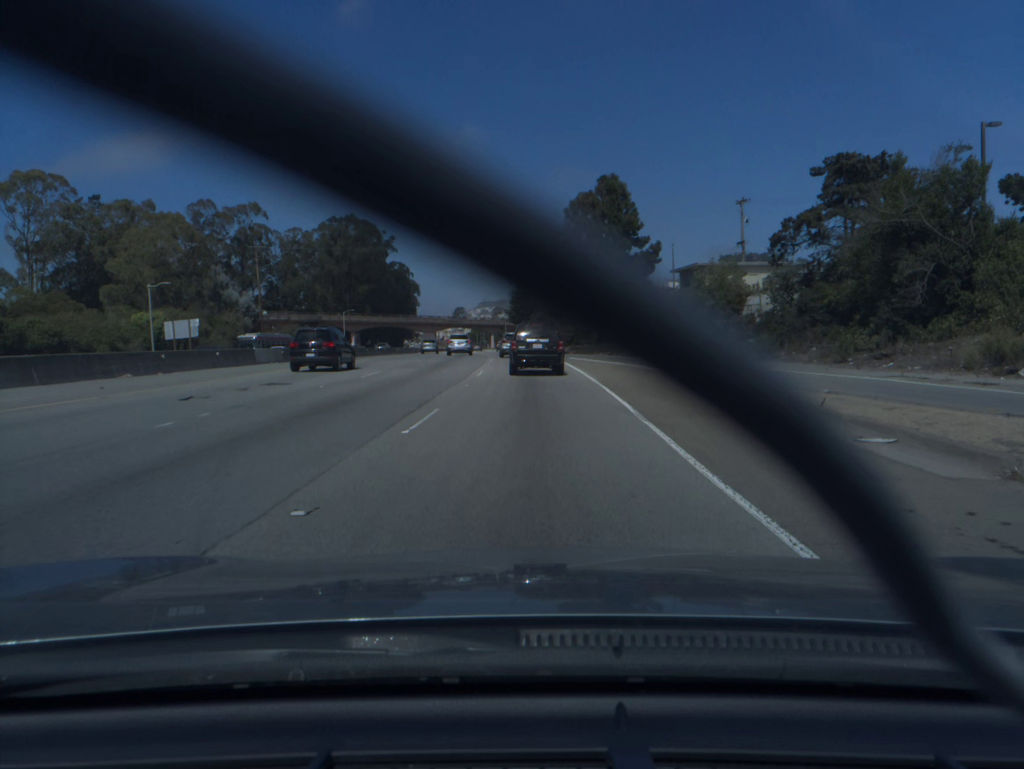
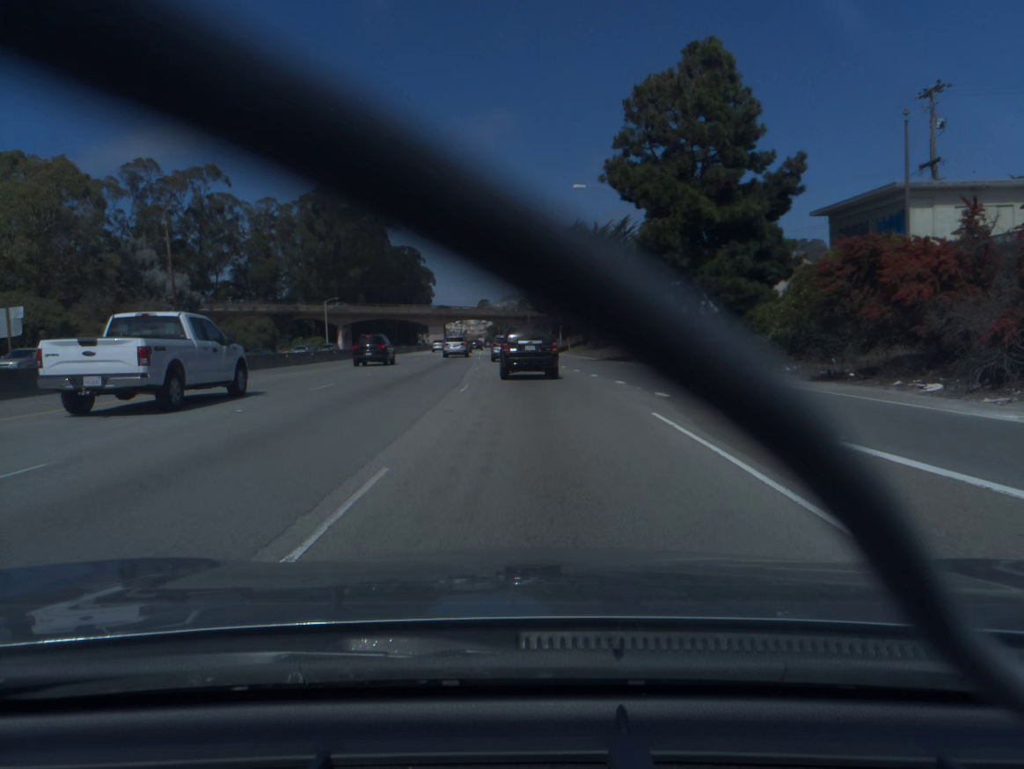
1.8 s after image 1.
(-0.5, +35.5) m; -2°
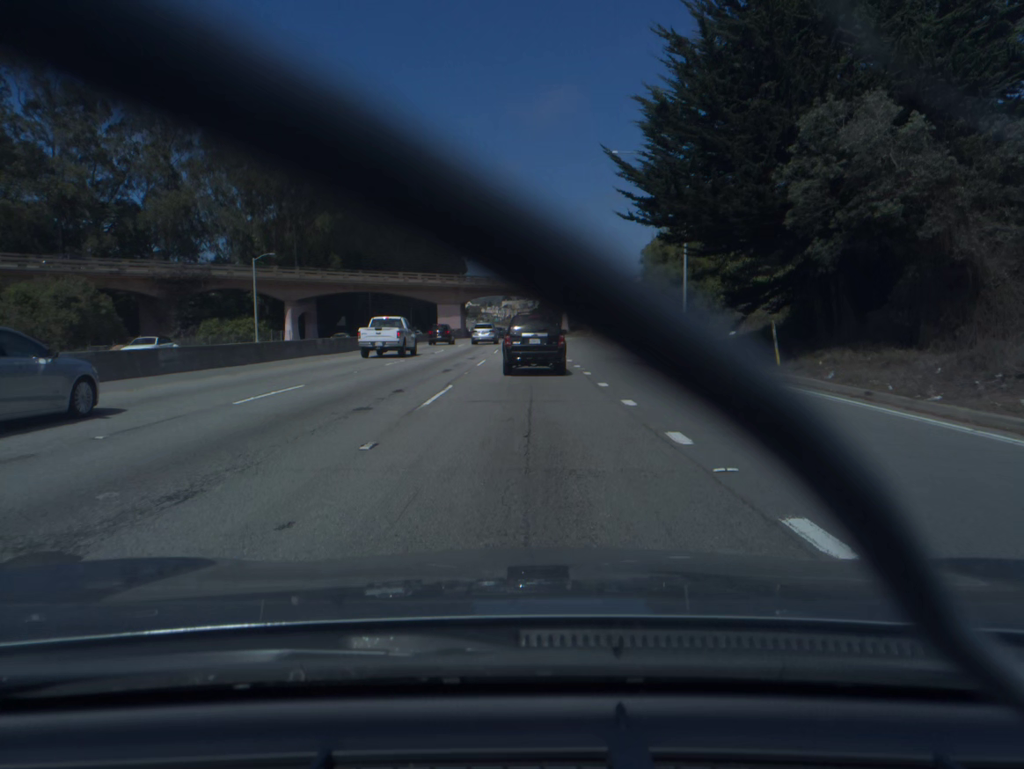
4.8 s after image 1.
(-2.1, +57.9) m; -3°
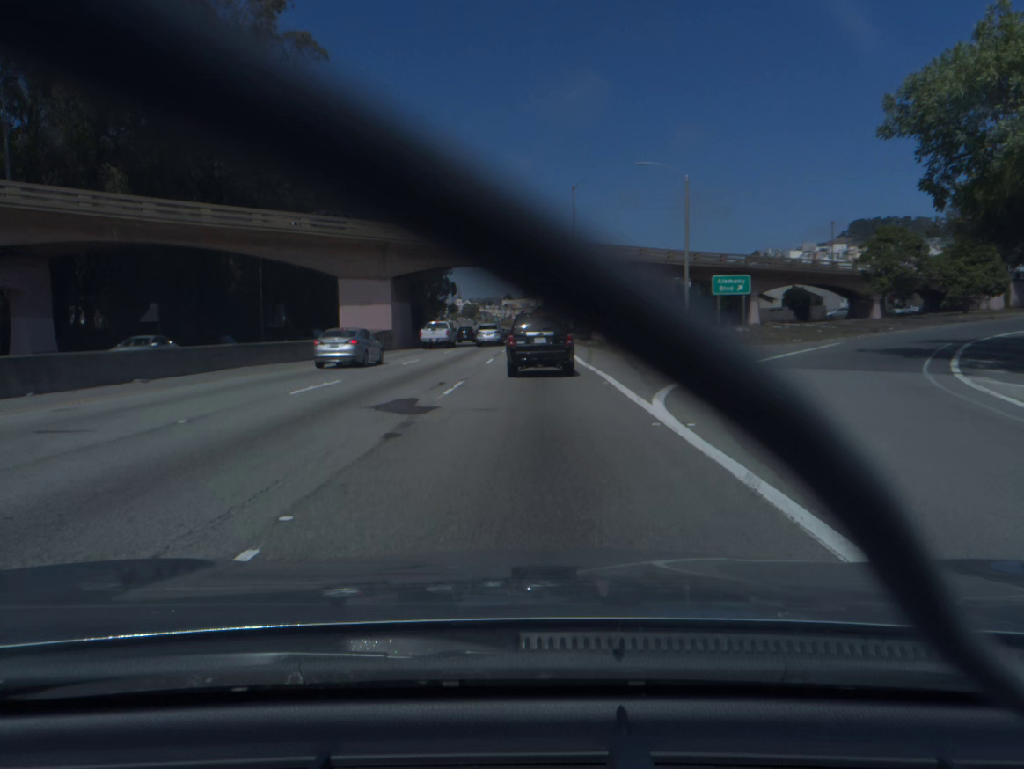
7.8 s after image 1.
(-0.4, +57.1) m; 0°
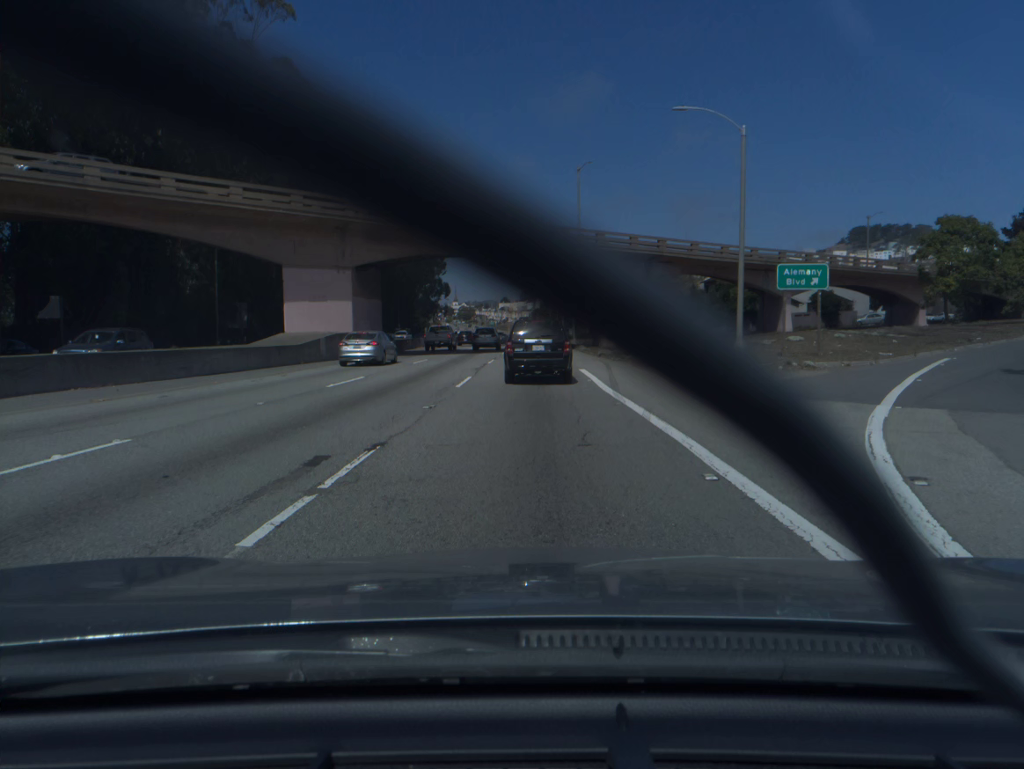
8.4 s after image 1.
(0.0, +11.2) m; 0°
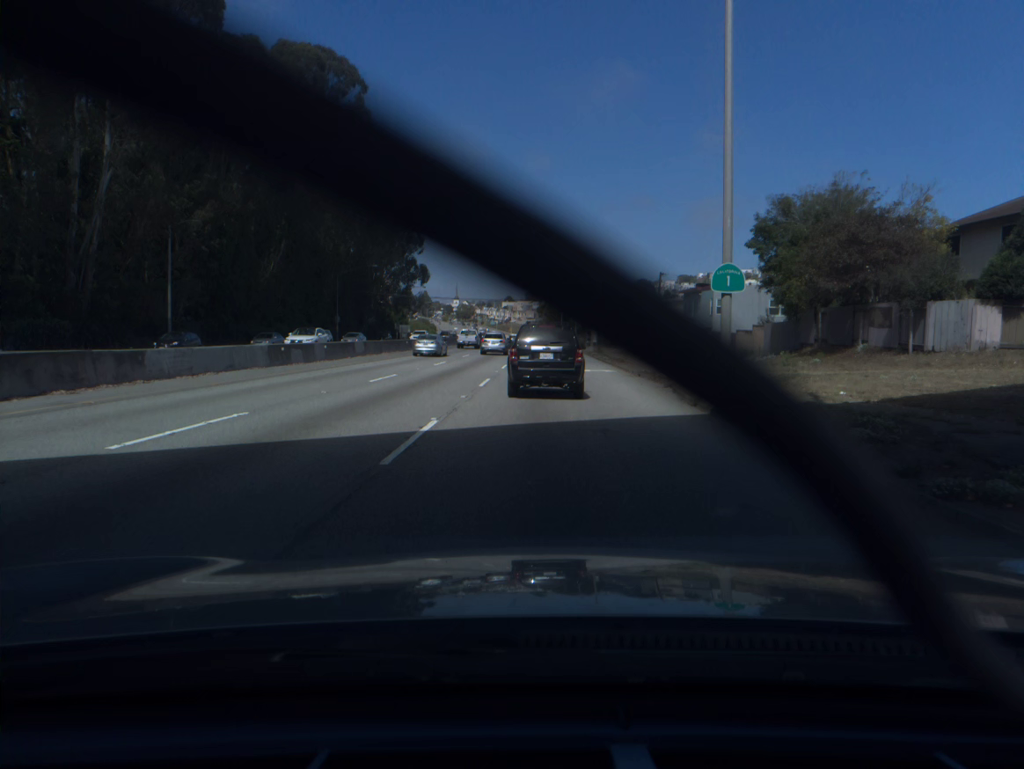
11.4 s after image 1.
(-0.2, +55.5) m; 0°
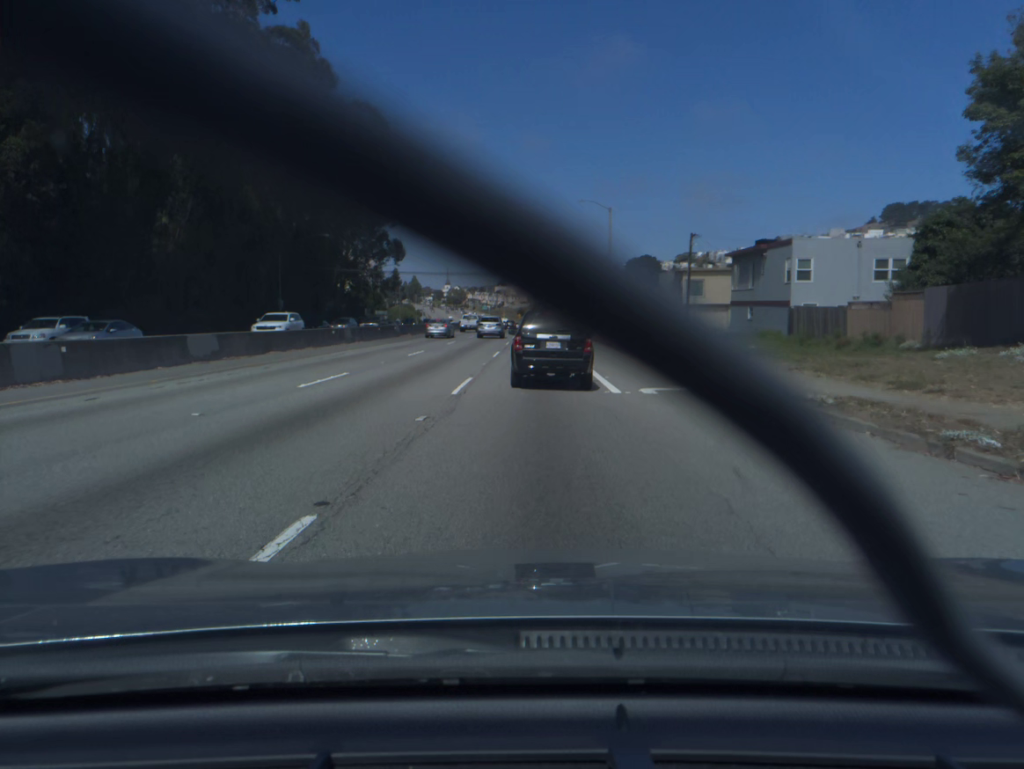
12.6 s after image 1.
(+0.1, +21.6) m; +1°
